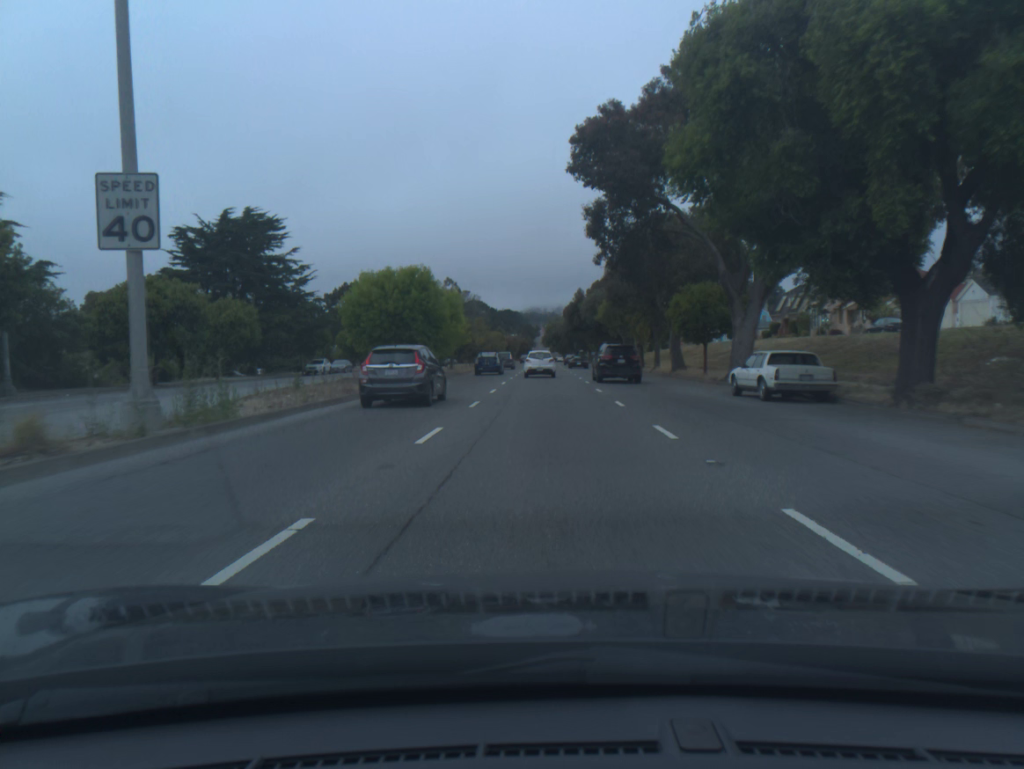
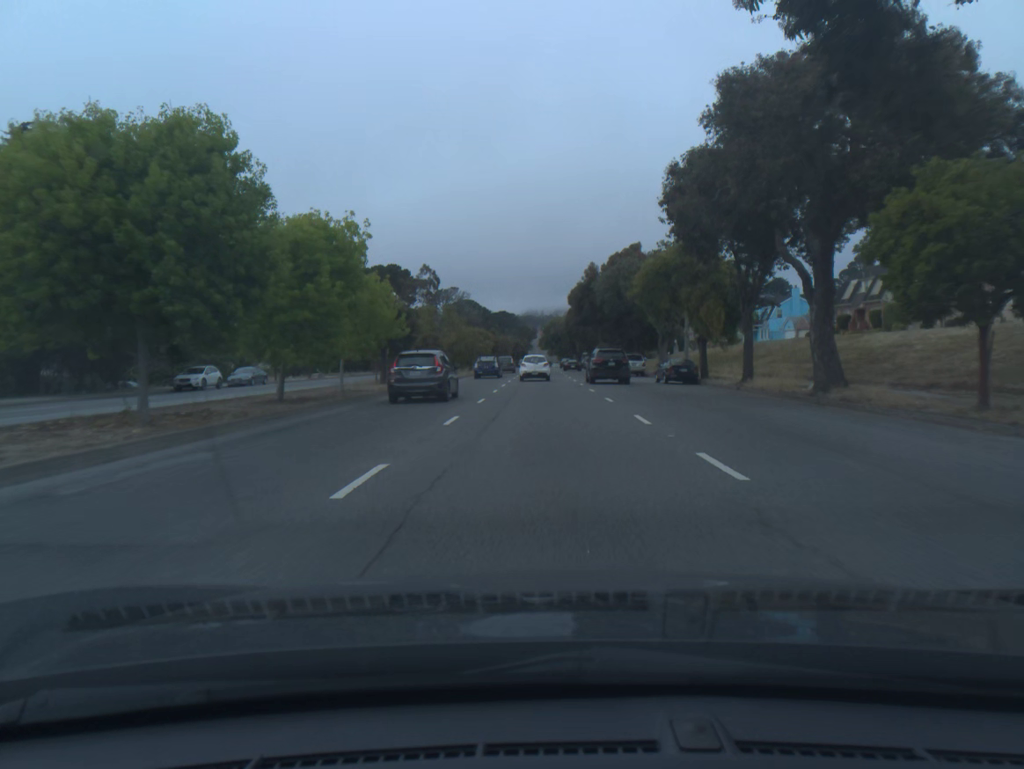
(0.0, +26.2) m; 0°
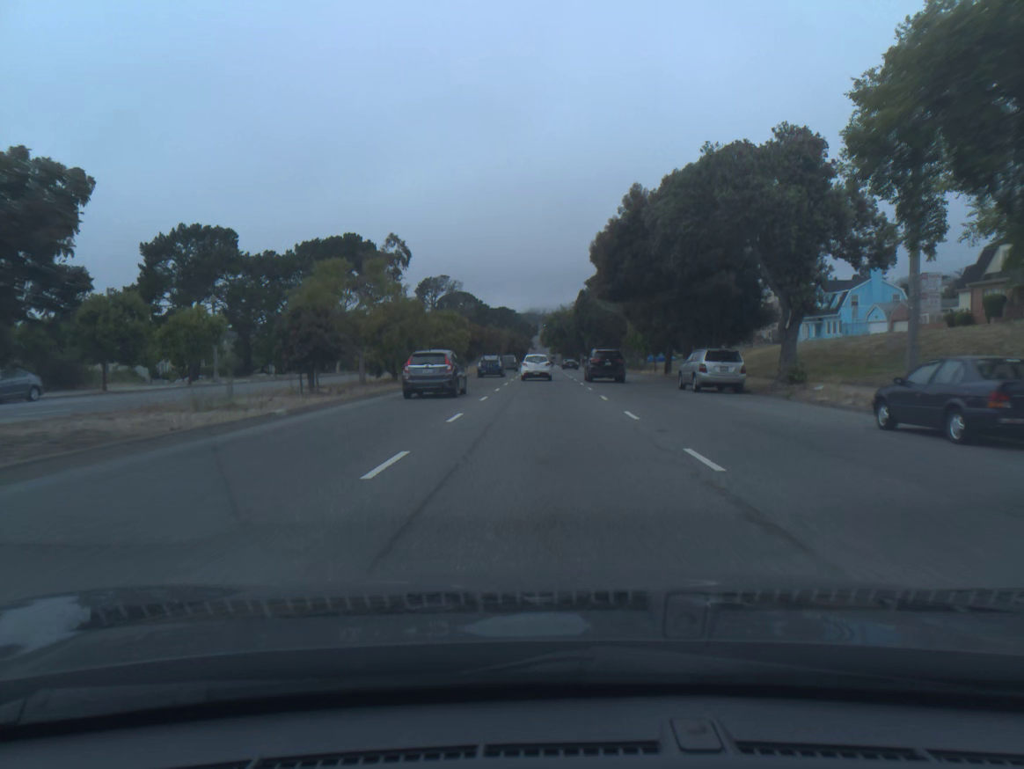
(-0.1, +27.8) m; 0°
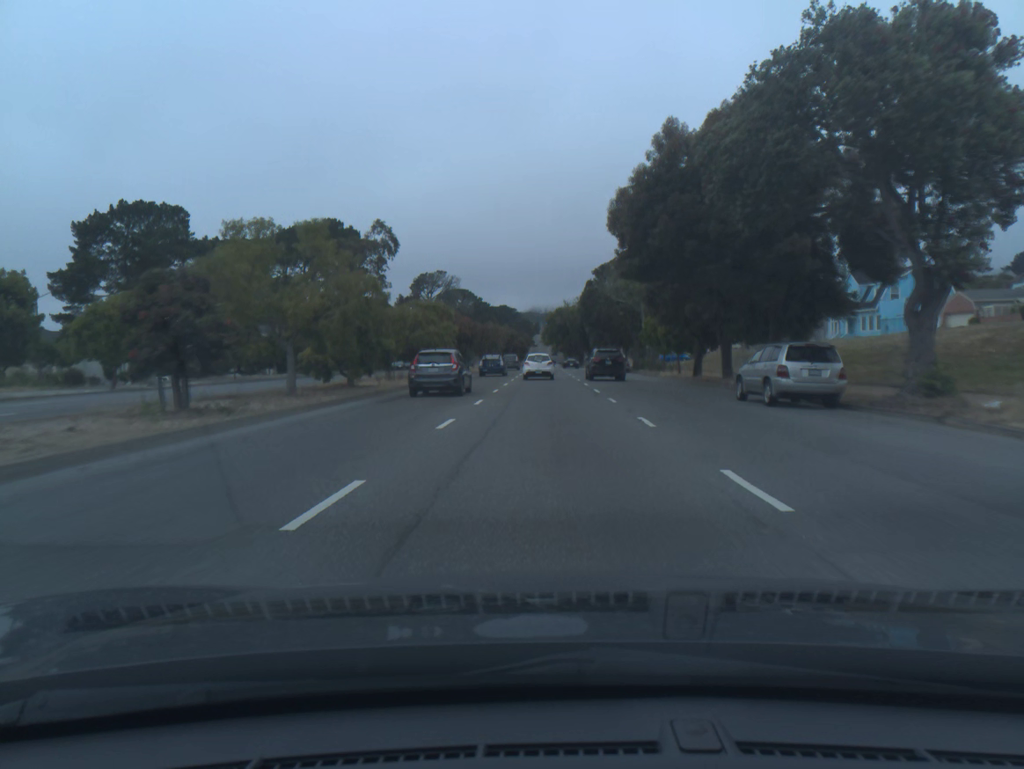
(0.0, +9.5) m; 0°
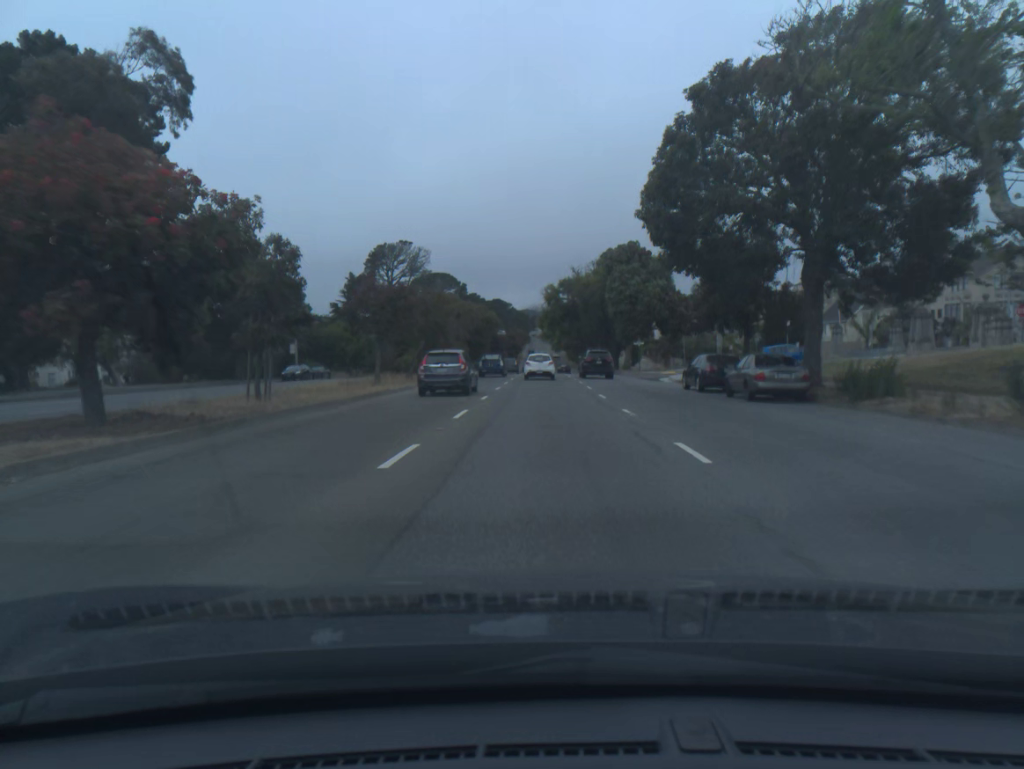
(+0.1, +48.1) m; 0°
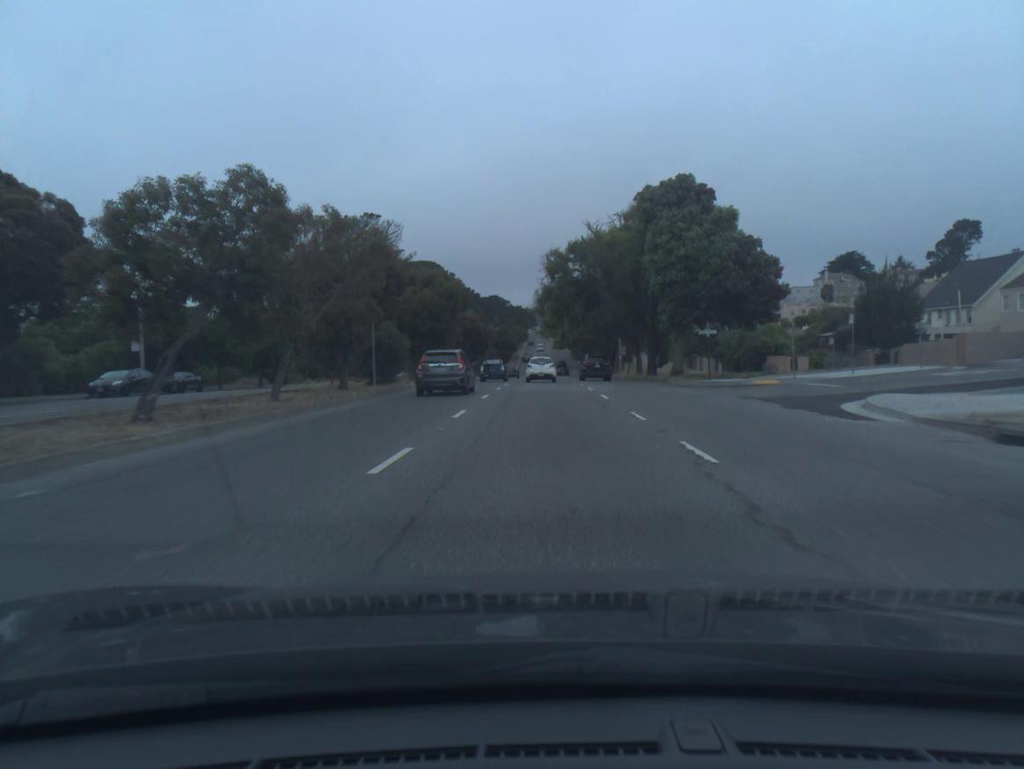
(0.0, +29.5) m; 0°
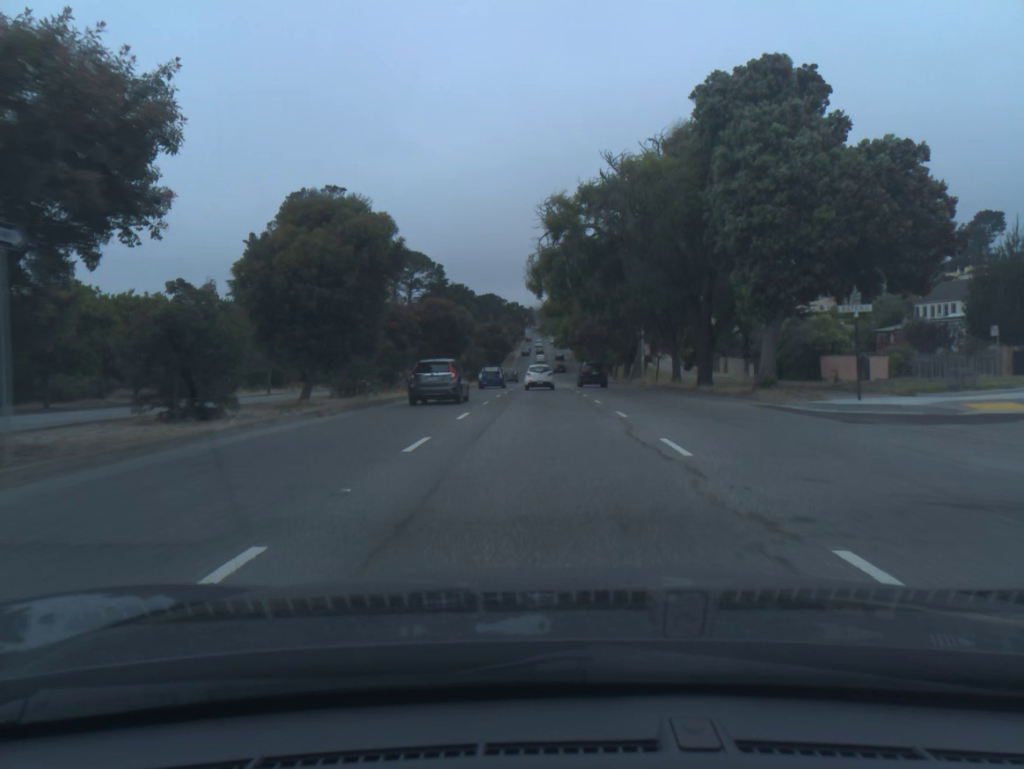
(0.0, +20.1) m; 0°
